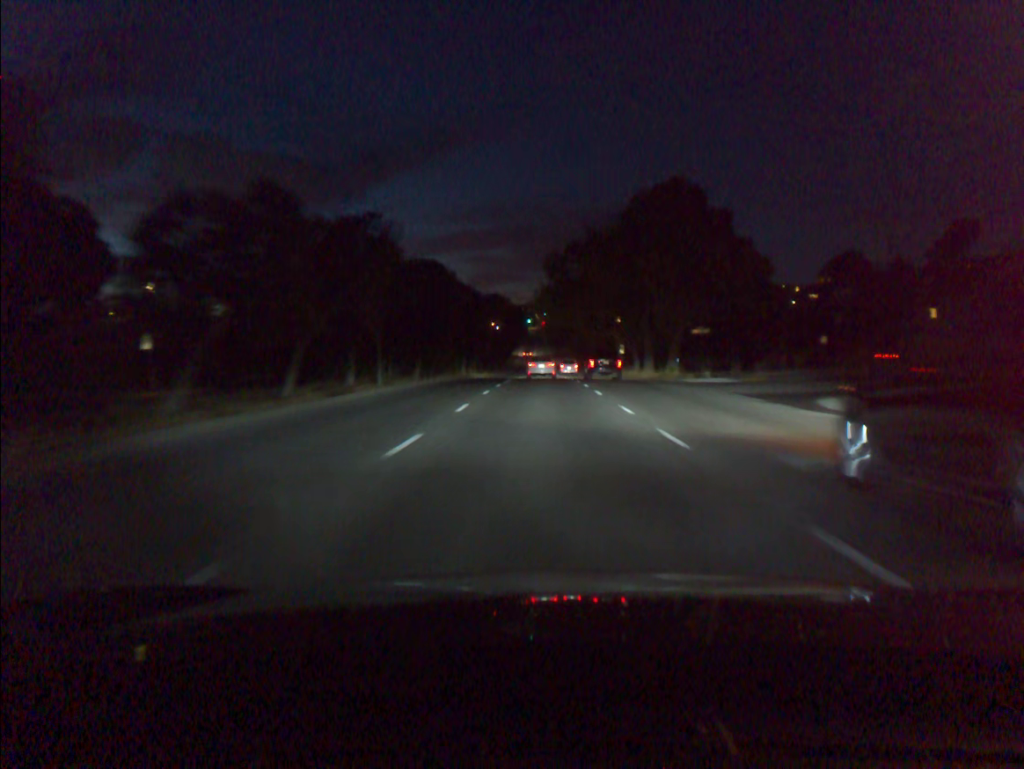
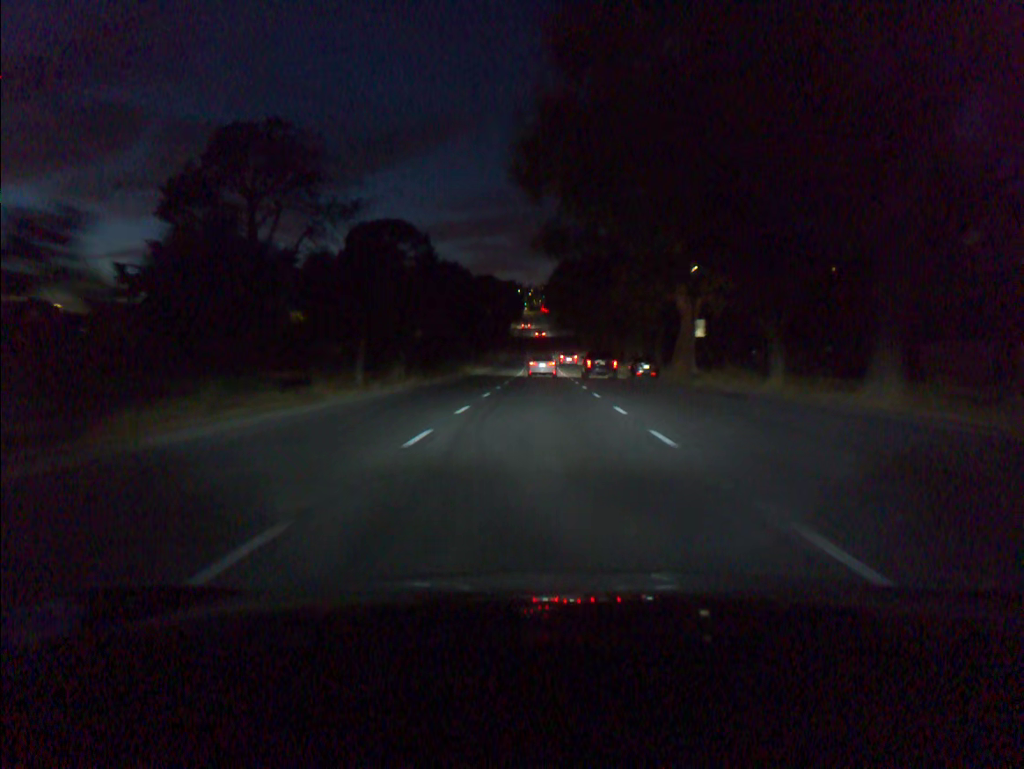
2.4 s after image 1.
(+0.1, +42.7) m; 0°
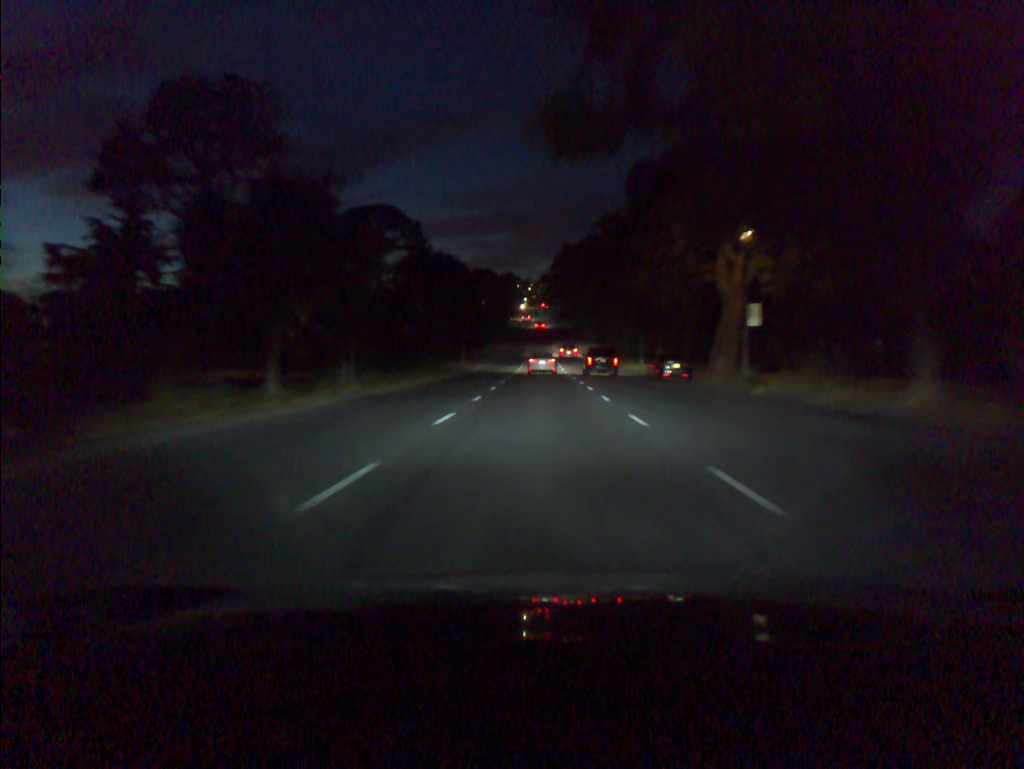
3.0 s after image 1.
(0.0, +10.9) m; 0°
